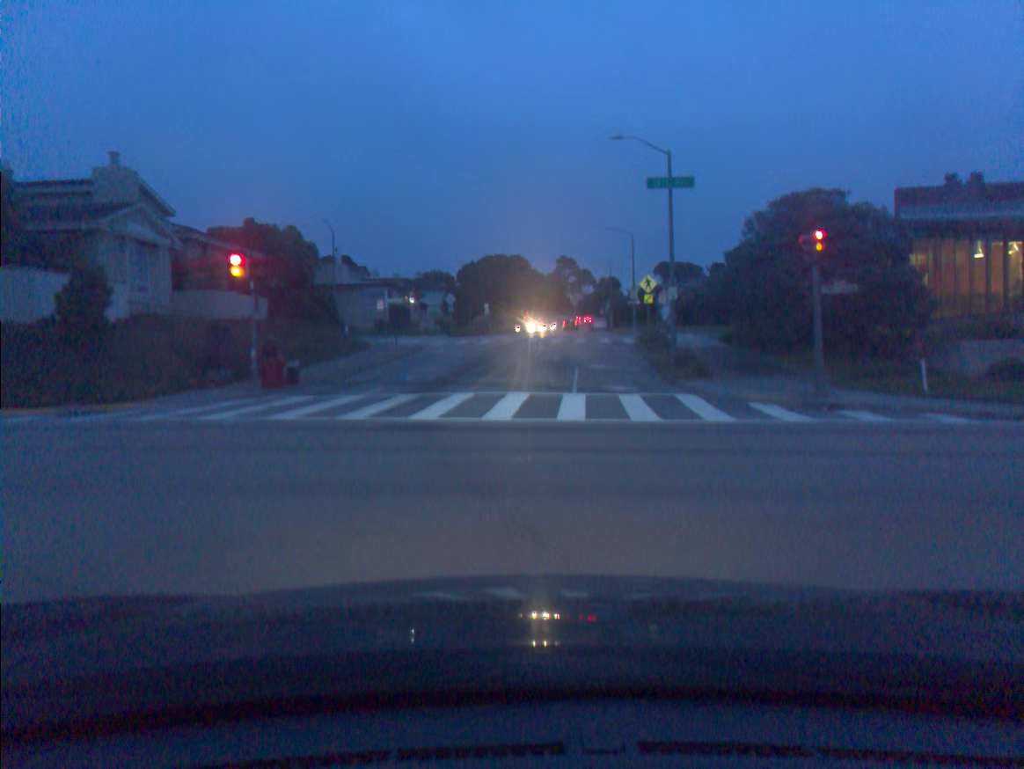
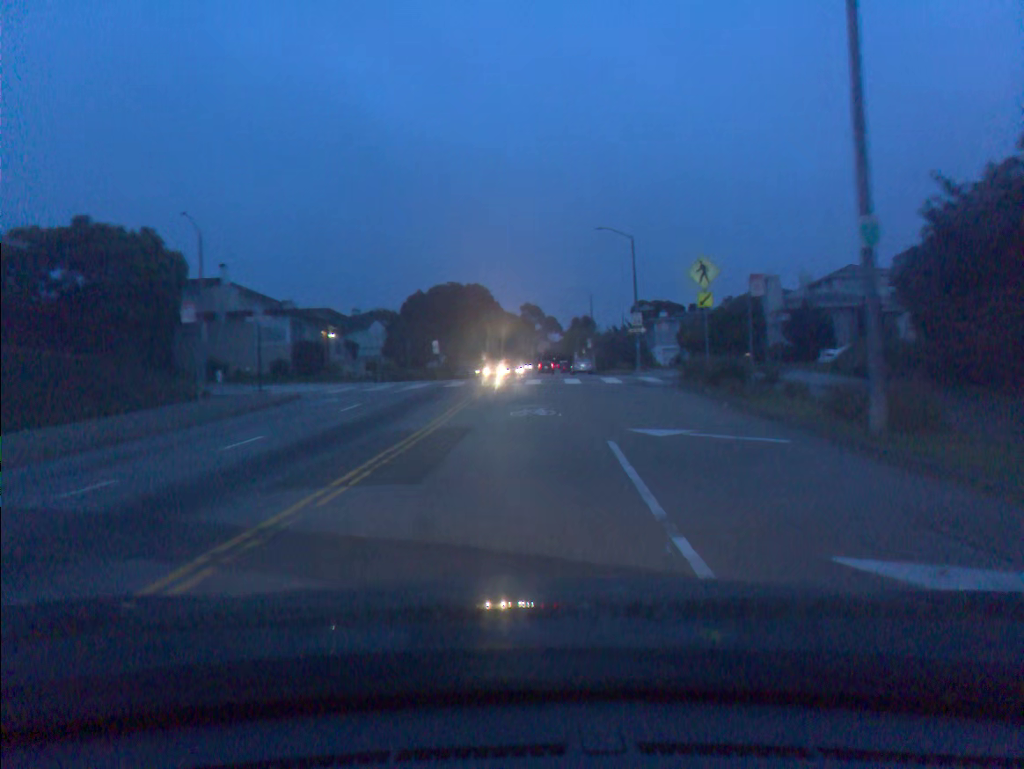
(+0.5, +19.6) m; +3°
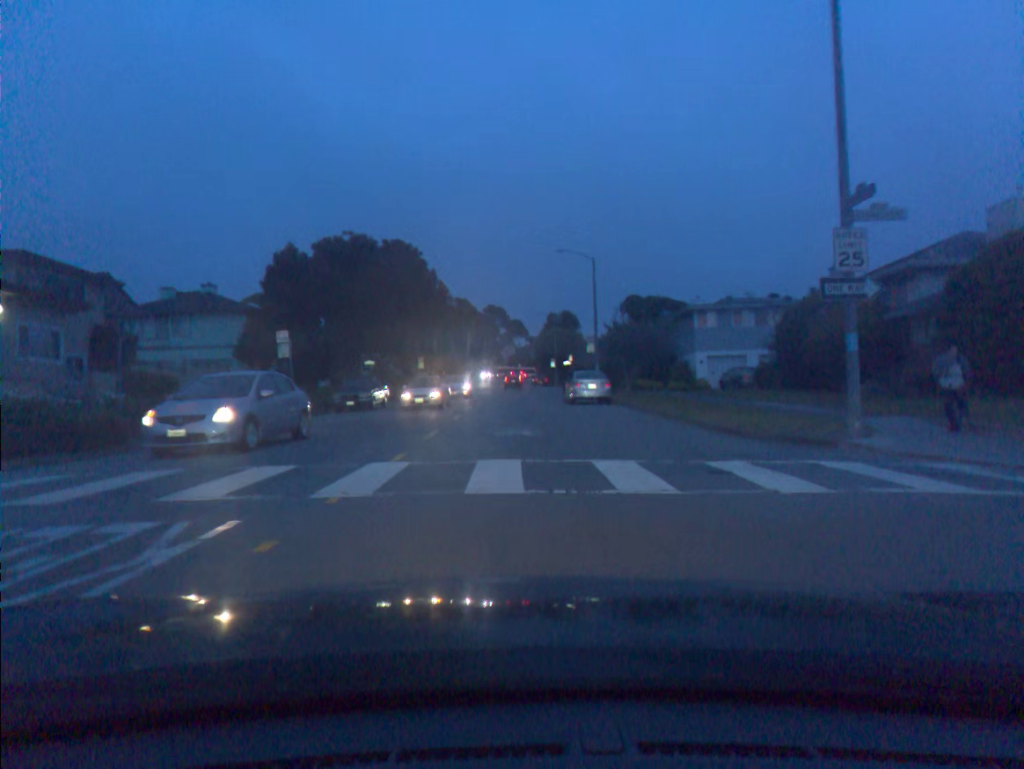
(+0.6, +34.3) m; +2°
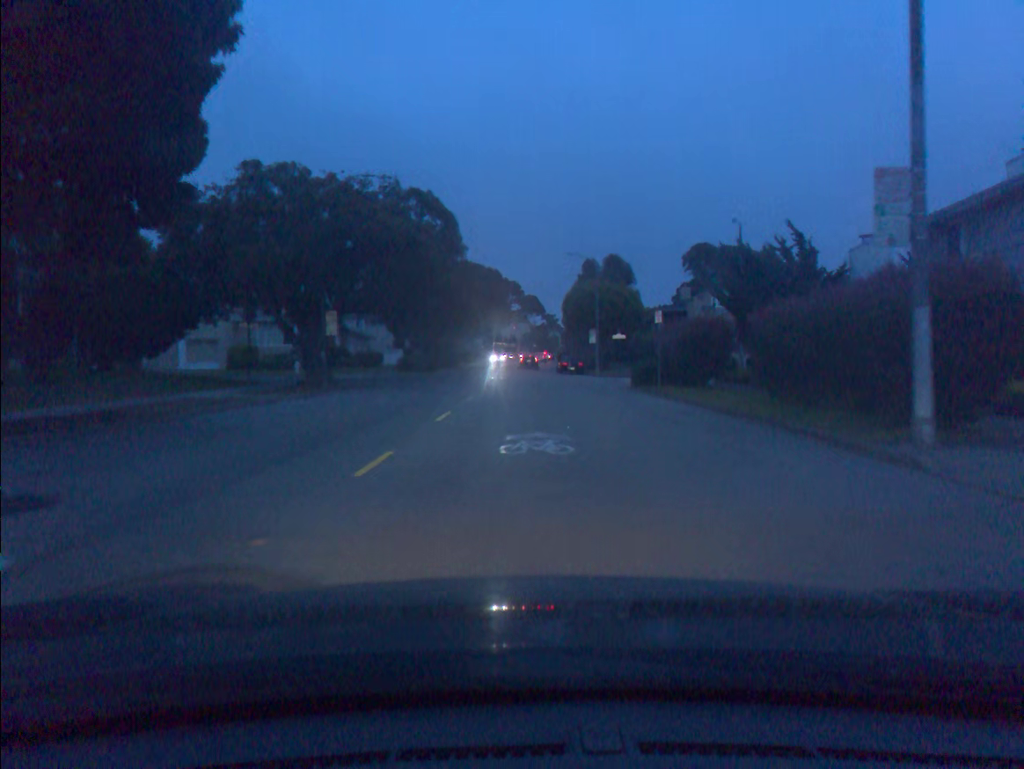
(-0.4, +37.0) m; -1°
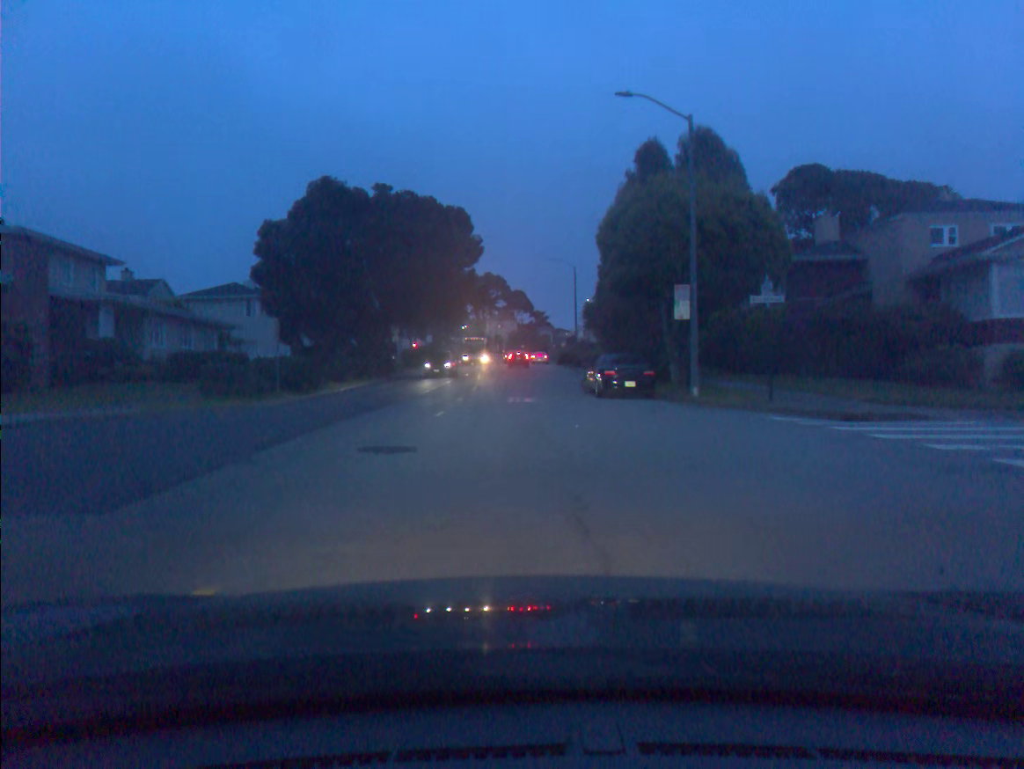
(+0.4, +35.0) m; +1°
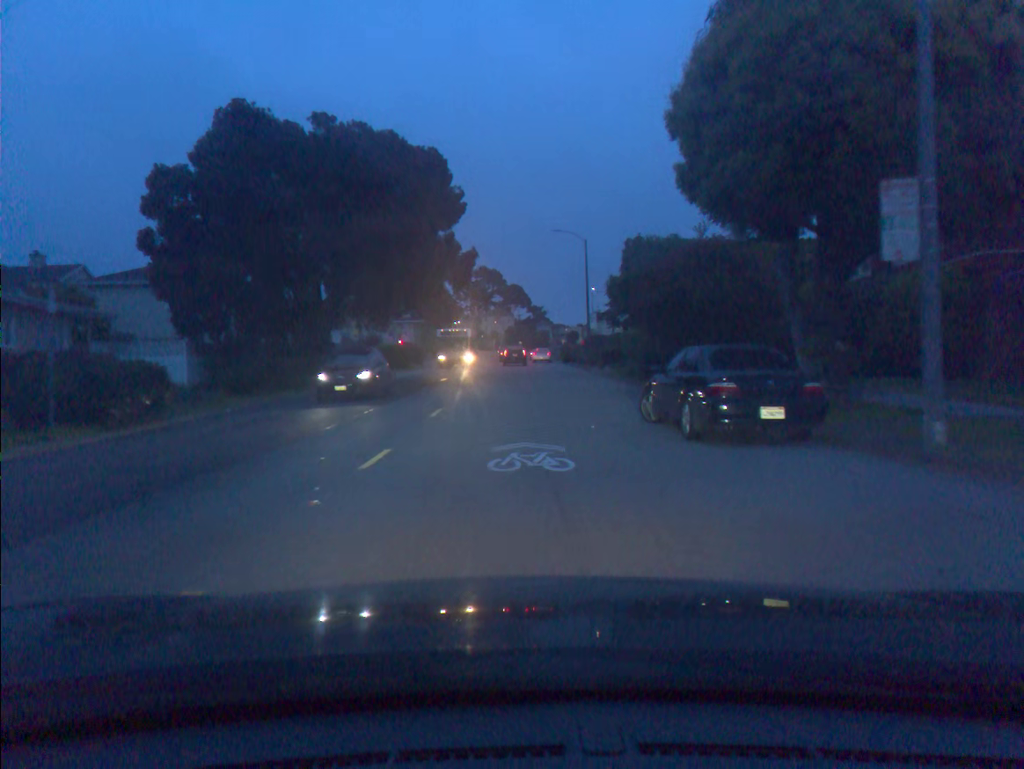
(0.0, +13.4) m; 0°
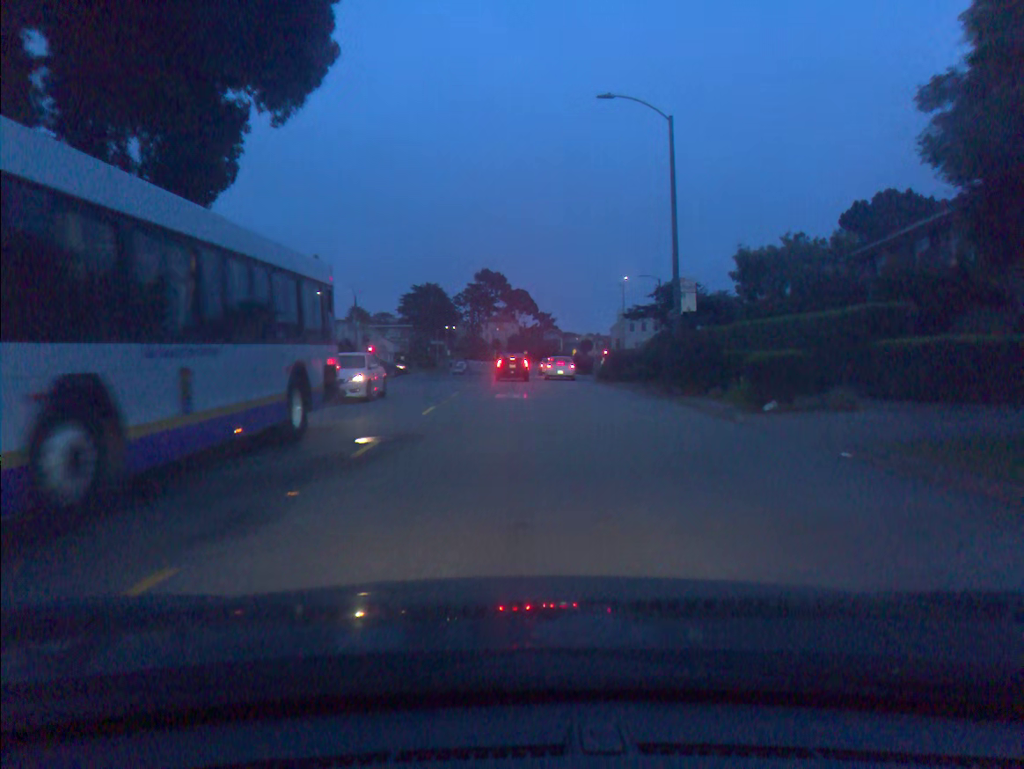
(0.0, +28.3) m; -1°
